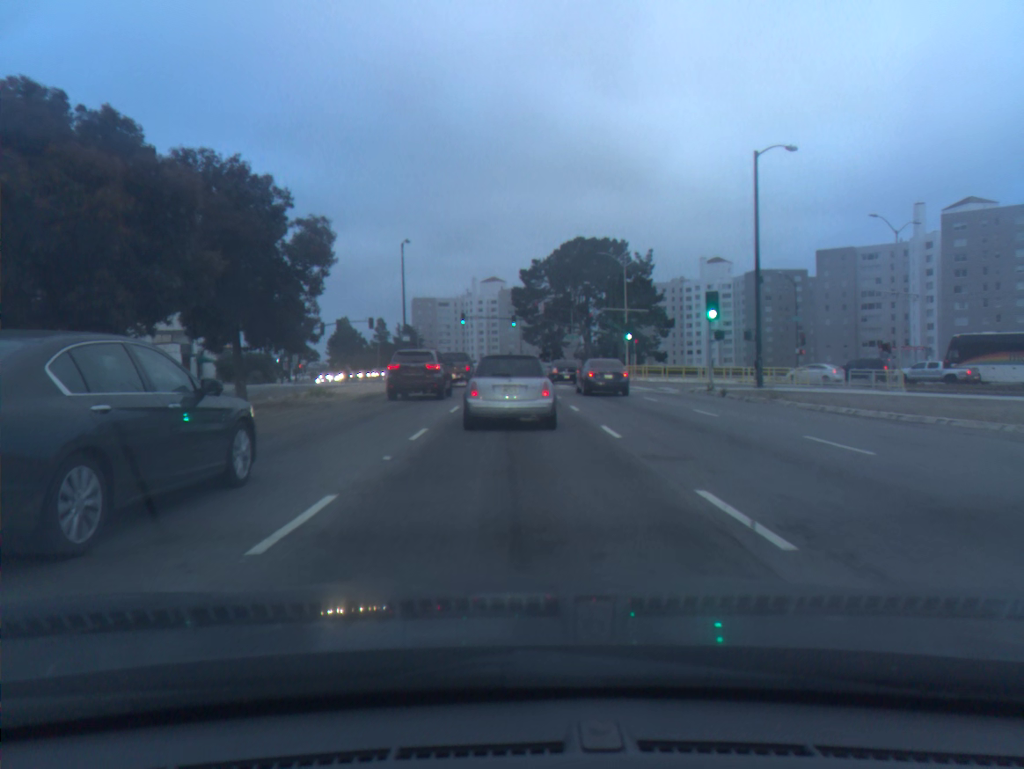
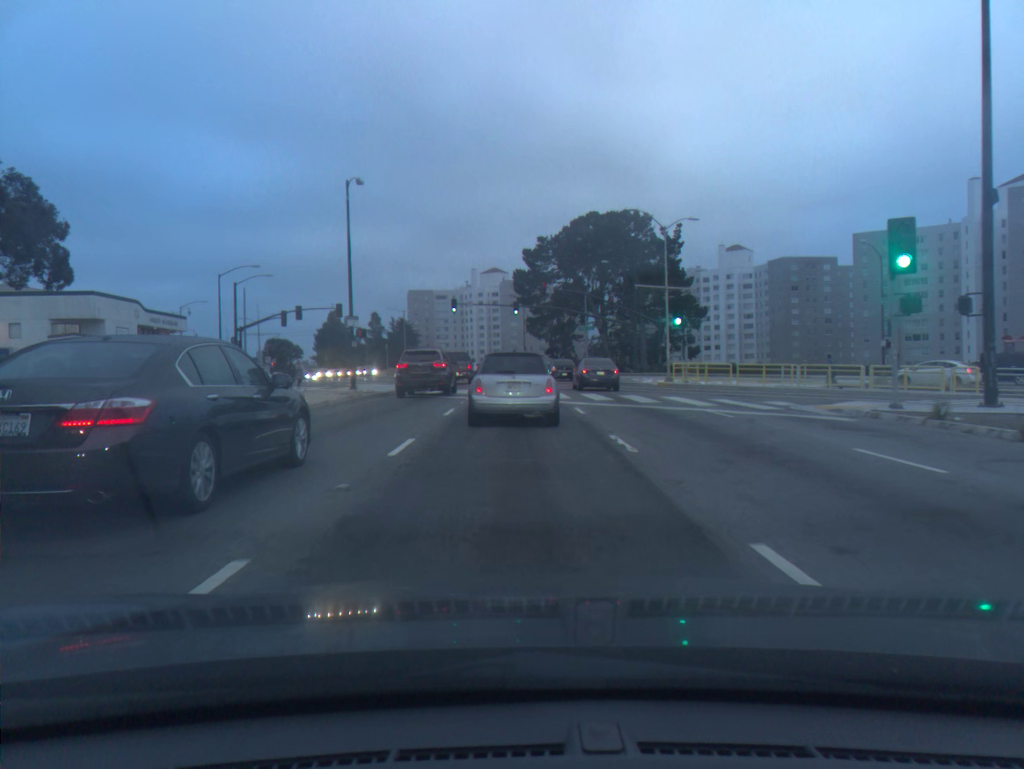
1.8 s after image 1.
(-0.1, +17.1) m; 0°
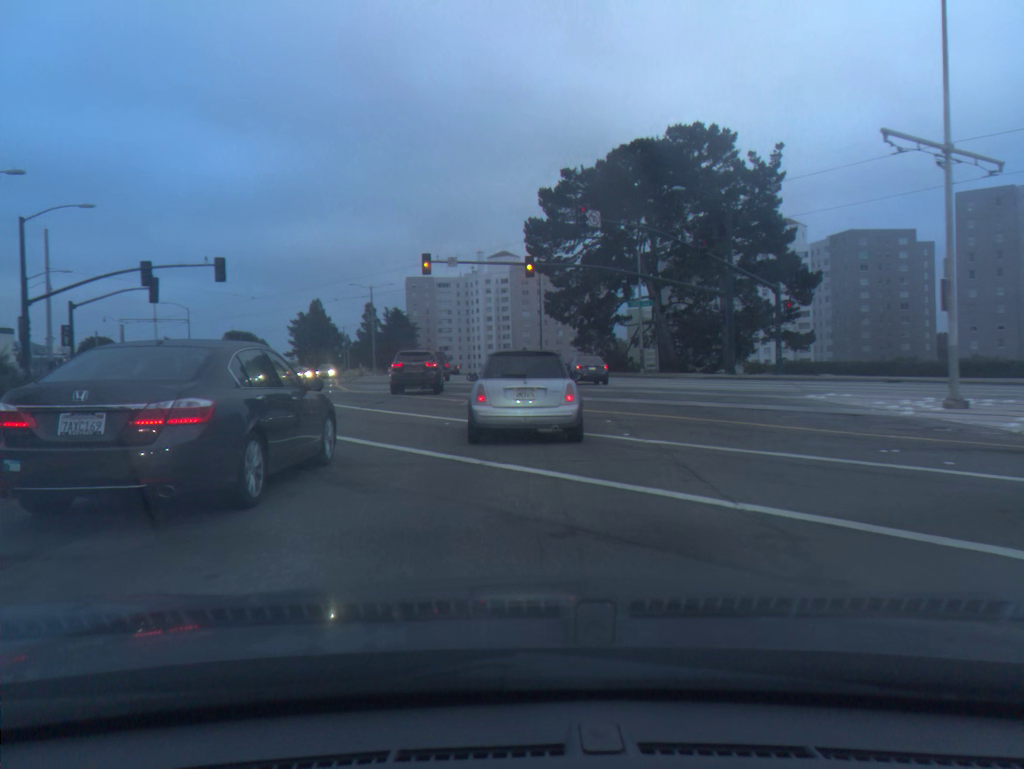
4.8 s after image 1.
(-0.2, +32.3) m; -1°
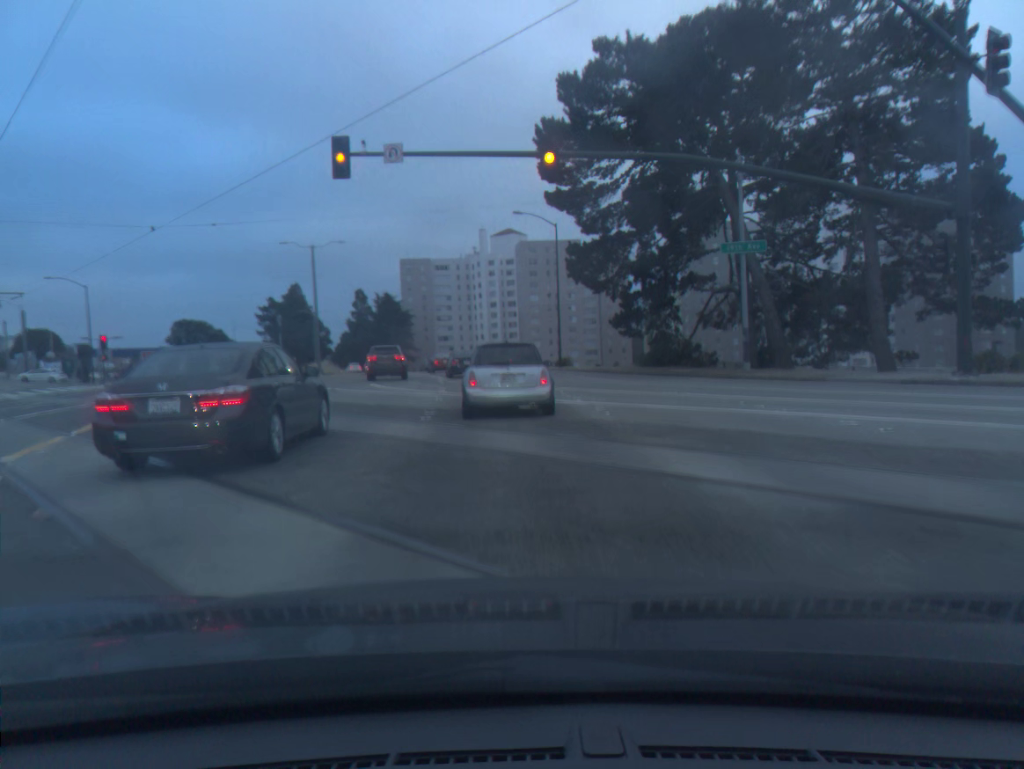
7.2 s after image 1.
(0.0, +24.7) m; 0°
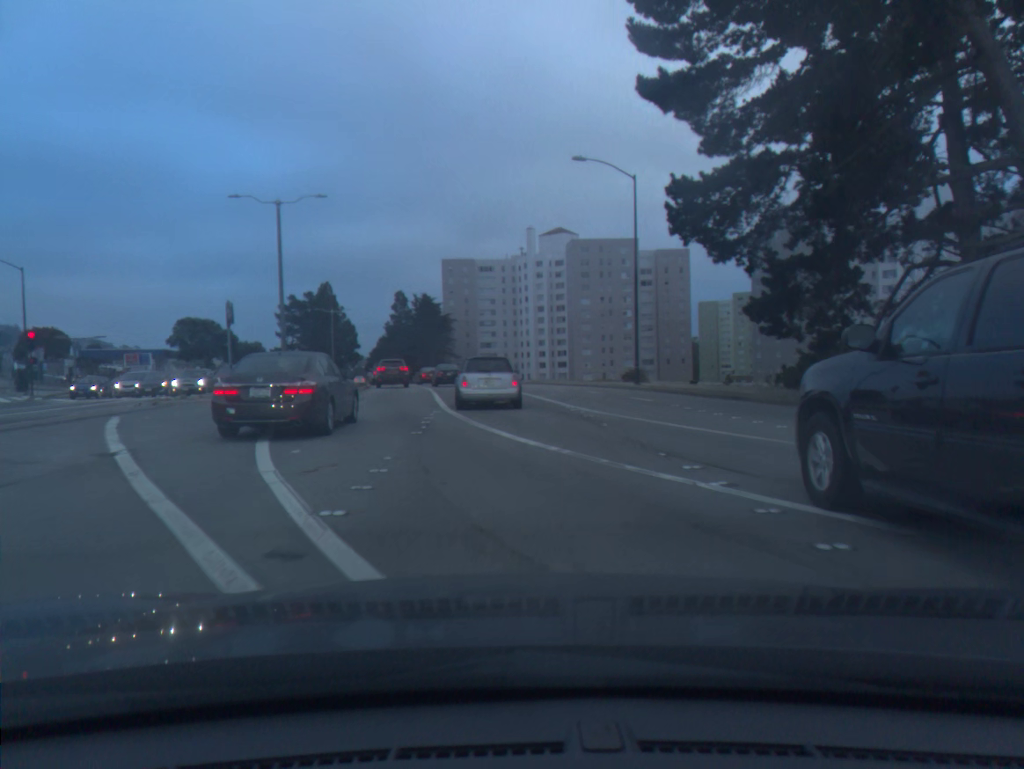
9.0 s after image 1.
(-0.8, +18.9) m; -4°
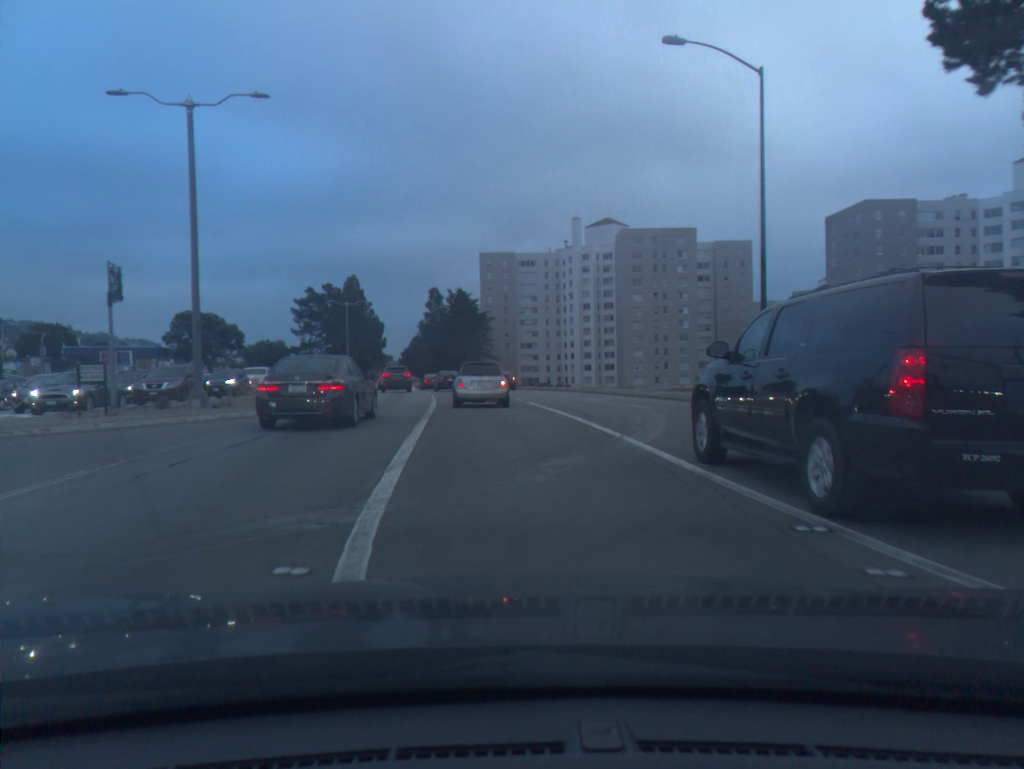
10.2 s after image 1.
(-0.4, +14.6) m; -3°
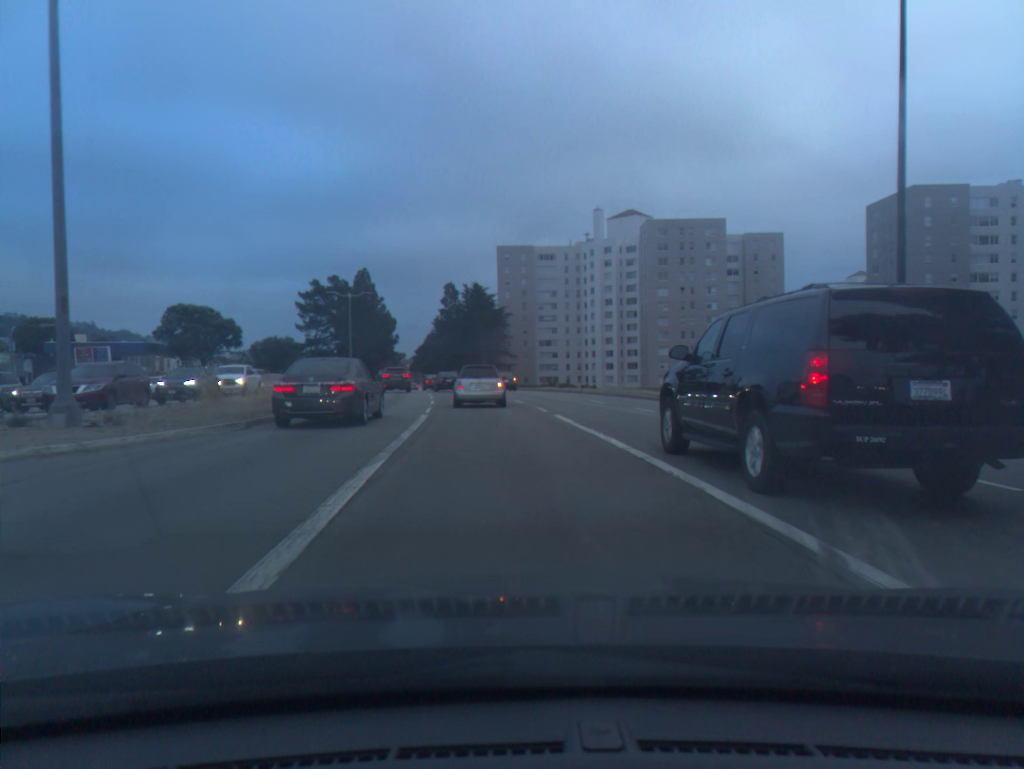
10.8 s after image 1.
(-0.1, +7.9) m; -1°
